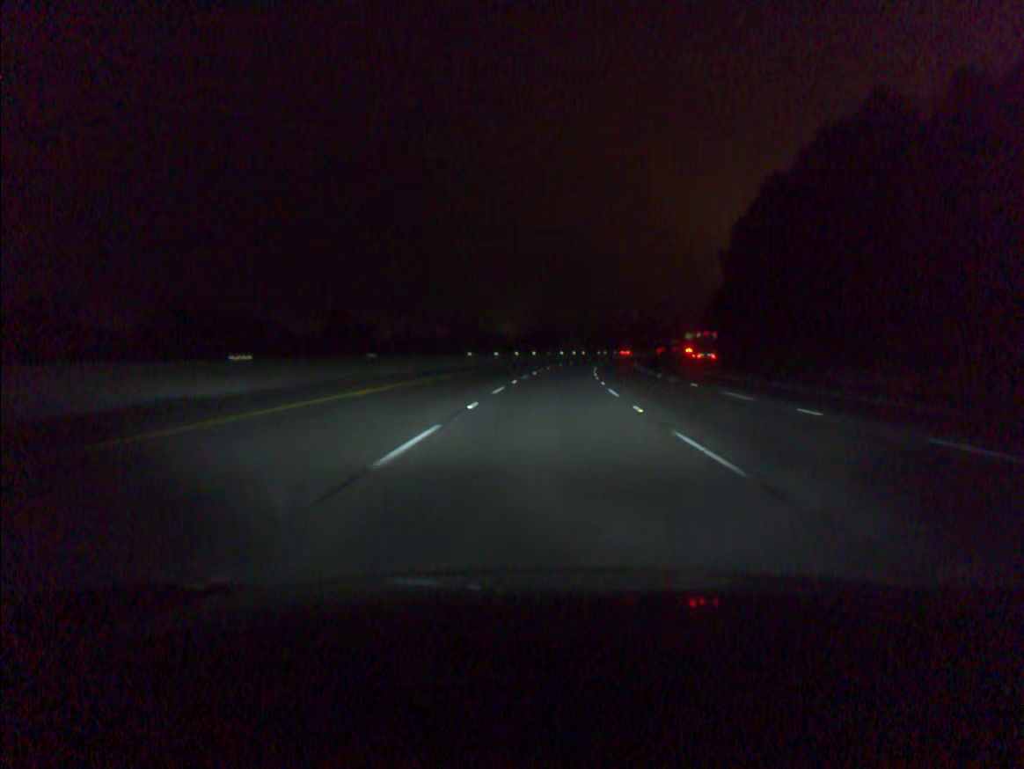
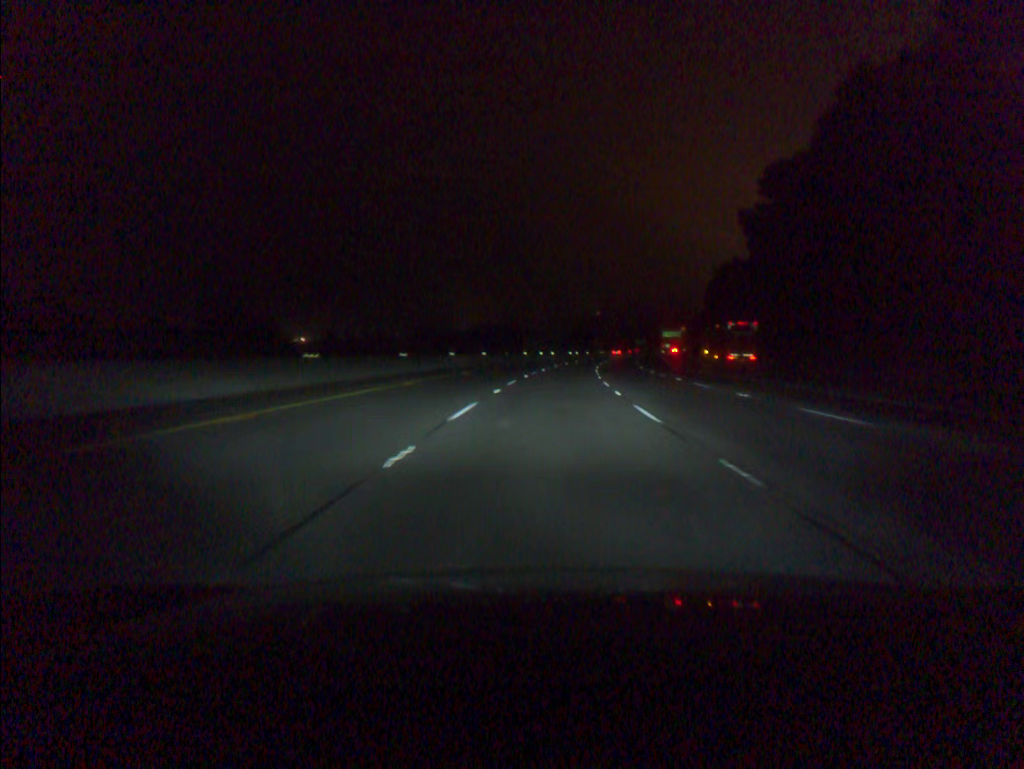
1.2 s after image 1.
(+0.9, +37.9) m; +3°
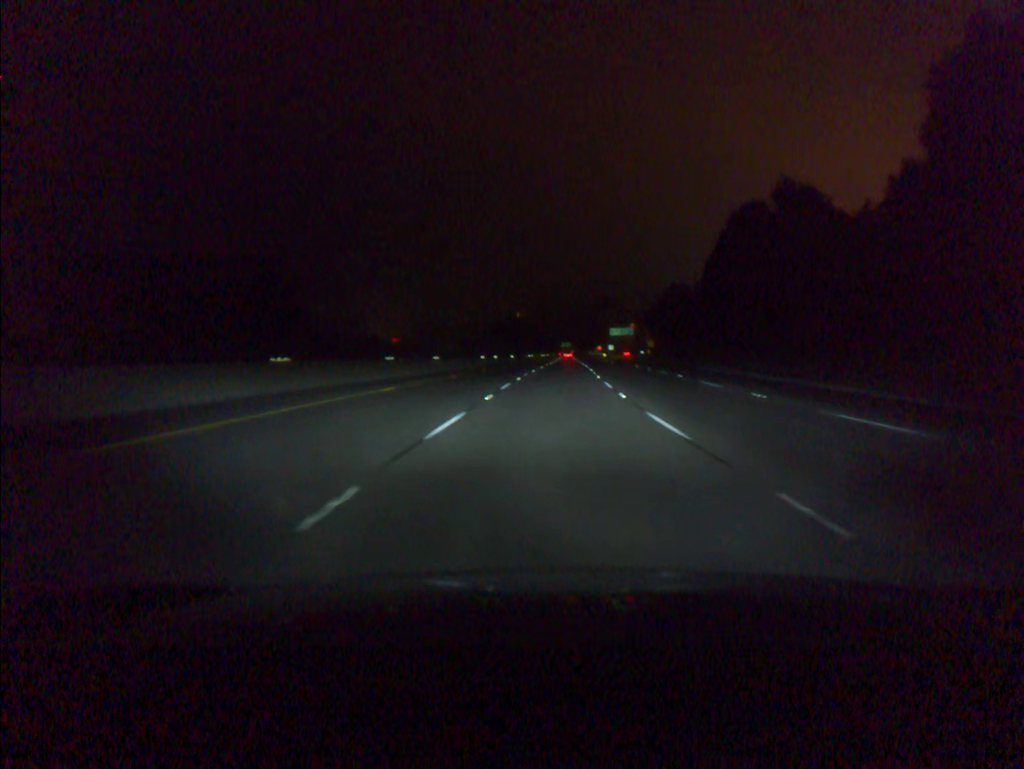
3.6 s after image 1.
(+3.8, +75.7) m; +6°
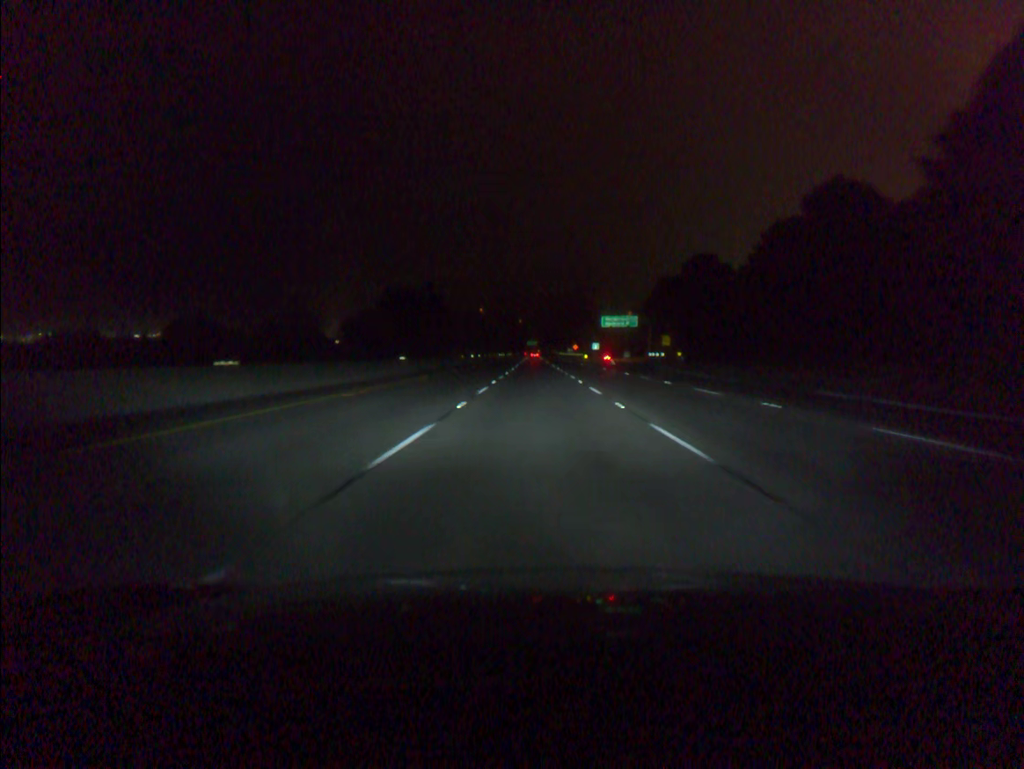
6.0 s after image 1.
(+2.4, +75.7) m; +3°
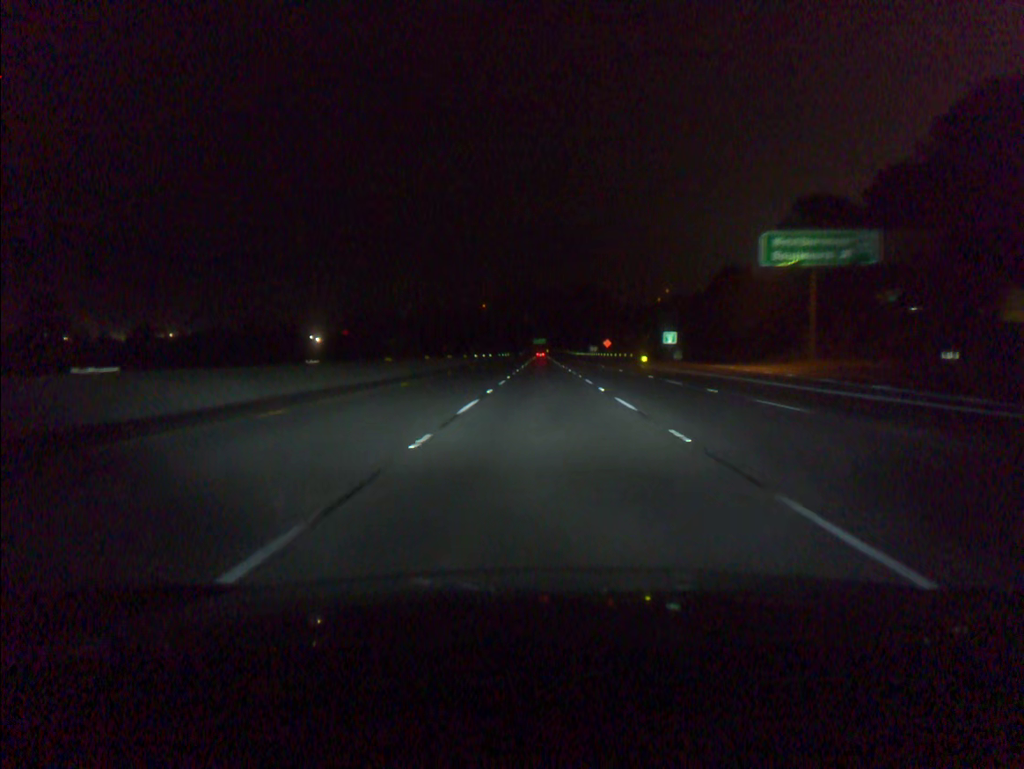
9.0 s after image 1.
(-0.7, +94.7) m; -1°
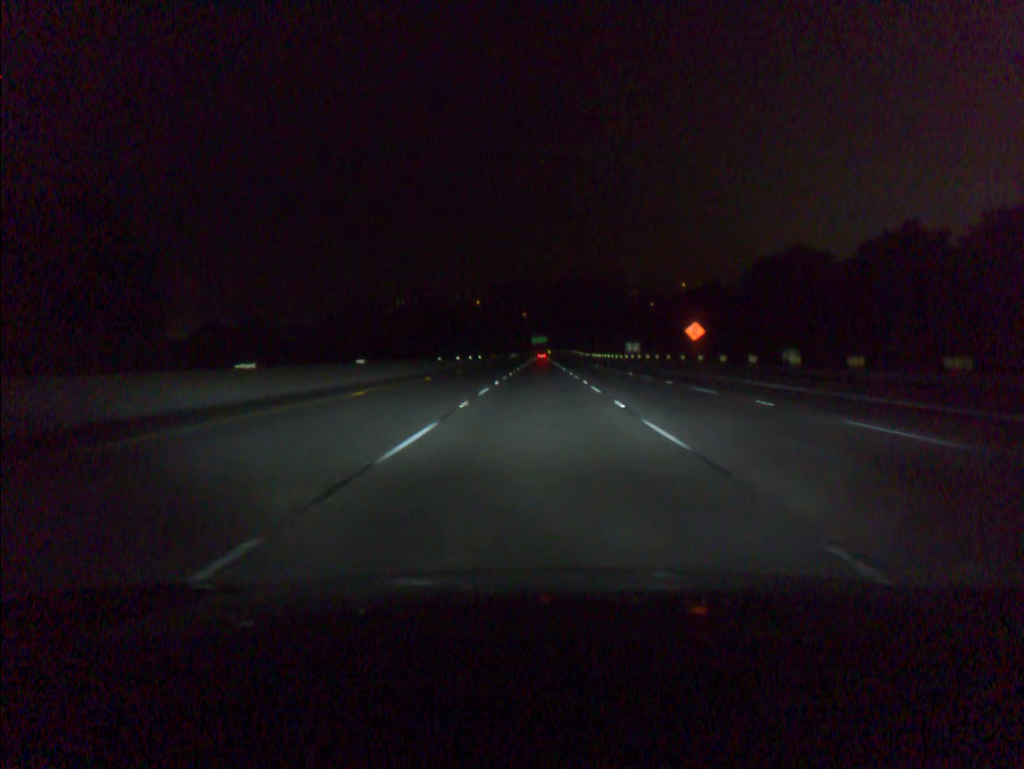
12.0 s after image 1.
(+0.5, +94.4) m; 0°
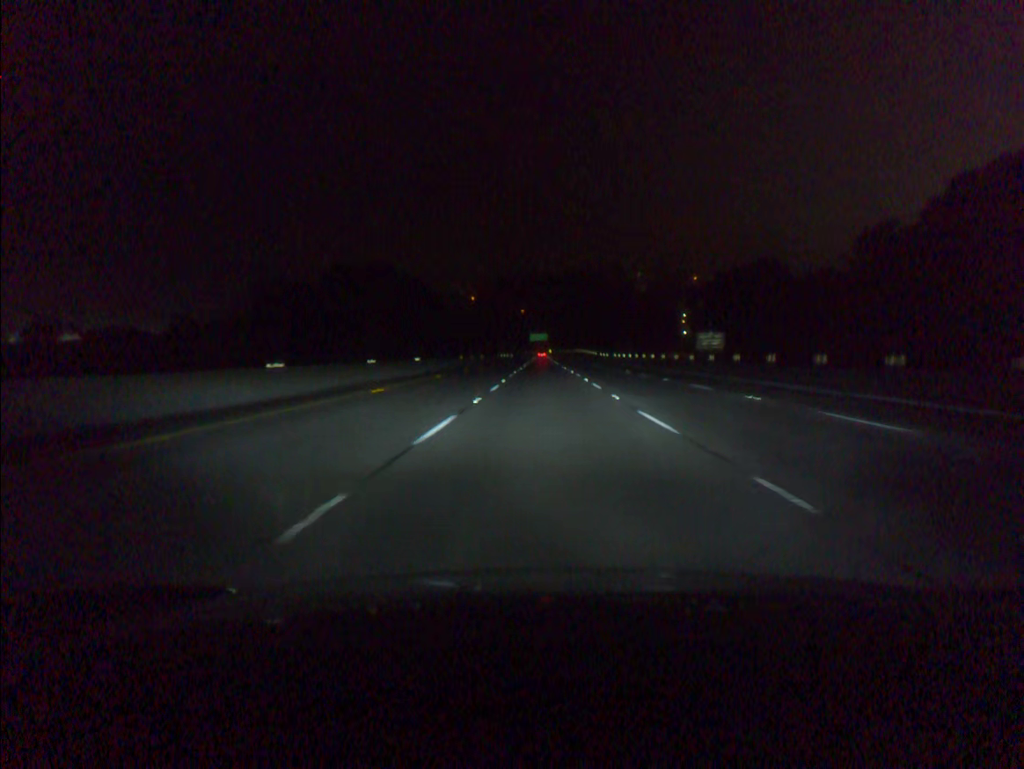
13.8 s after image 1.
(0.0, +56.5) m; 0°
